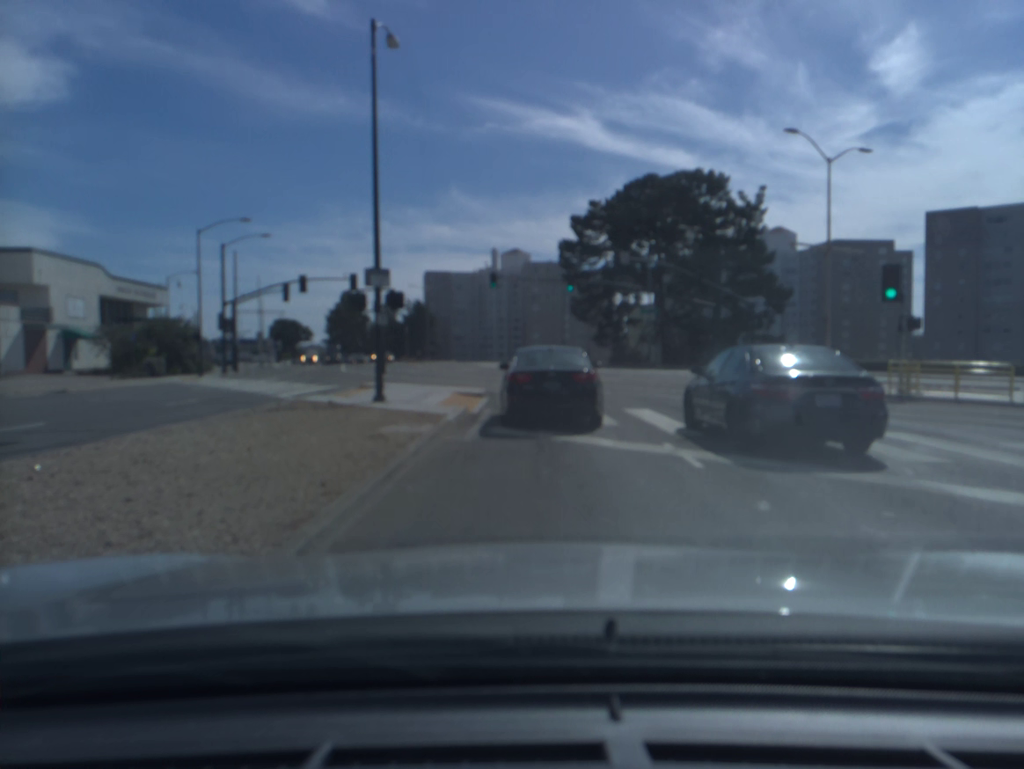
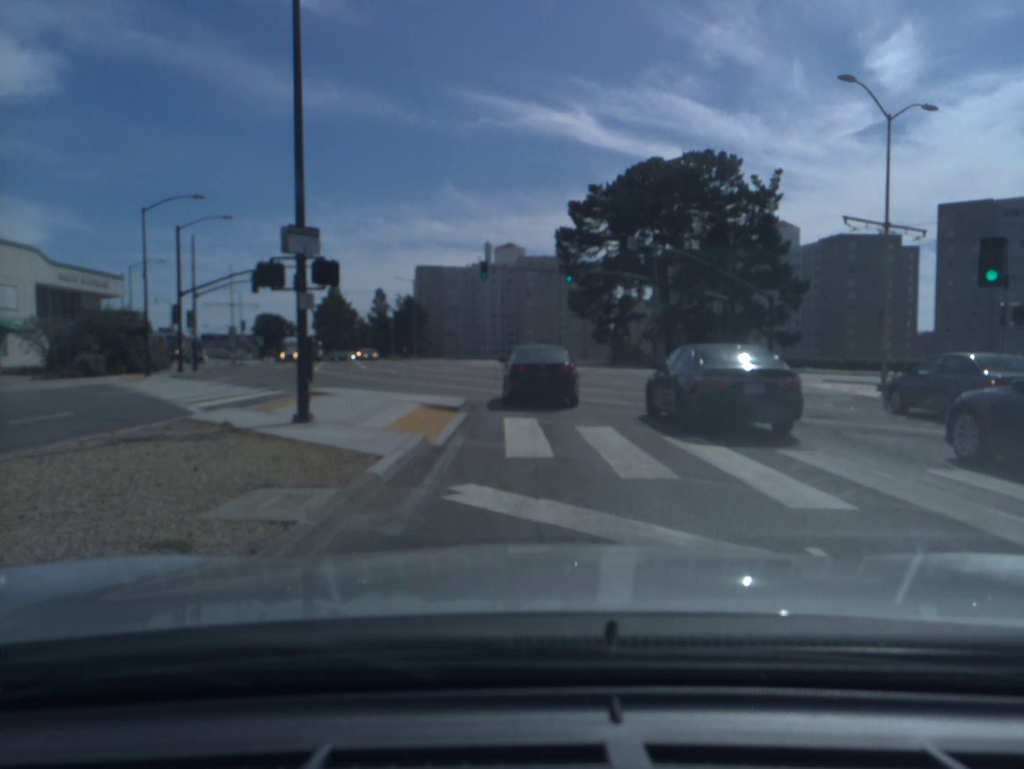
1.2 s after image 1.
(0.0, +5.8) m; +1°
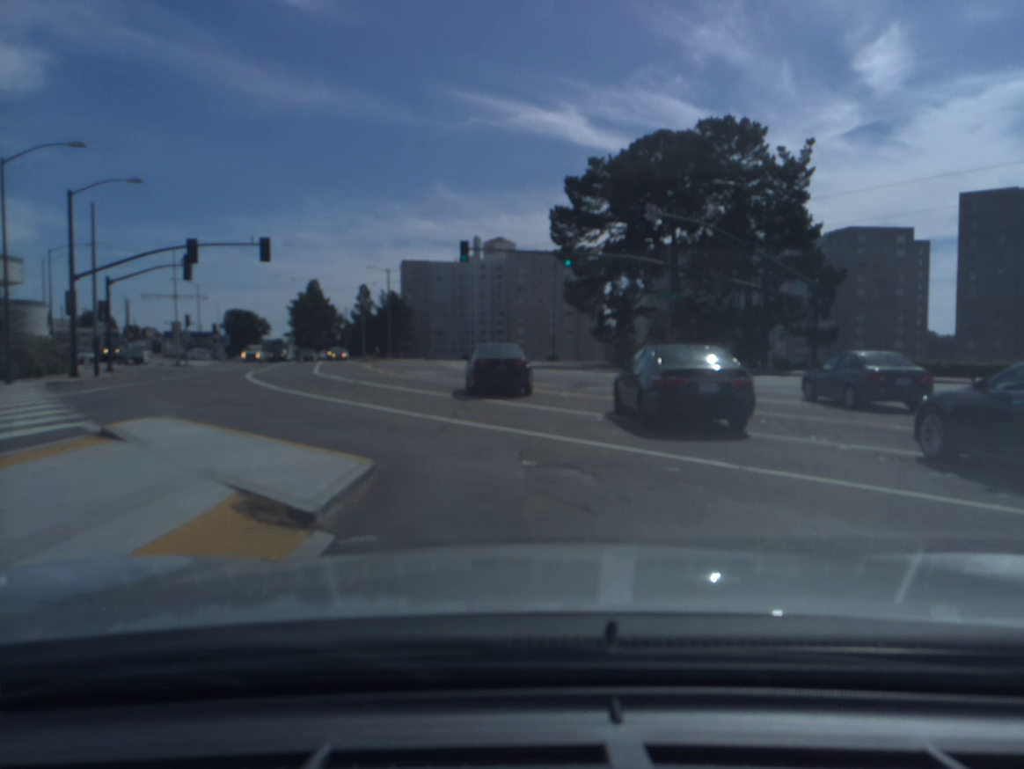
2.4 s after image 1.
(+0.1, +10.3) m; +1°
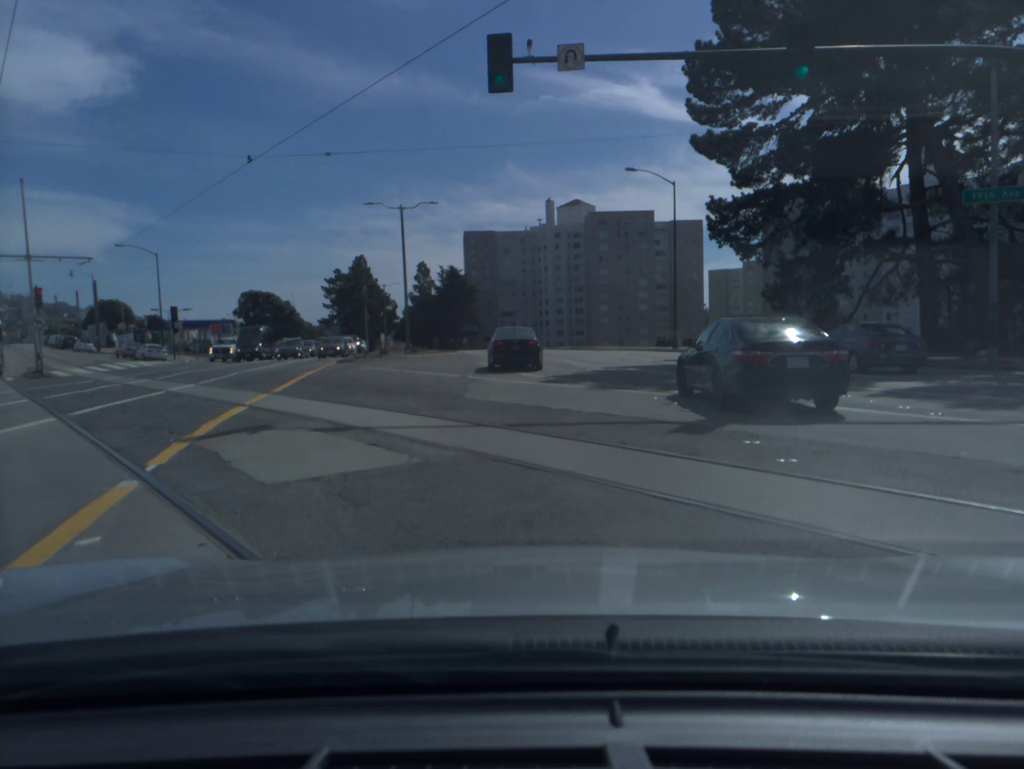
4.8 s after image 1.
(-1.5, +30.9) m; -6°
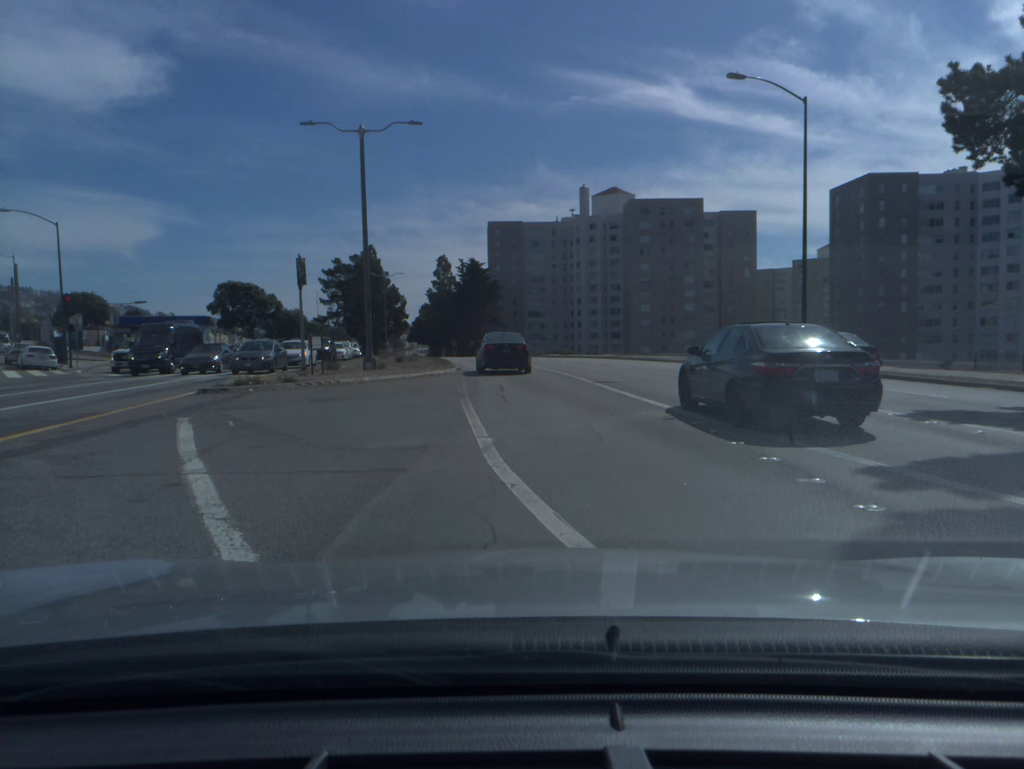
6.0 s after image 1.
(-0.3, +19.1) m; -2°
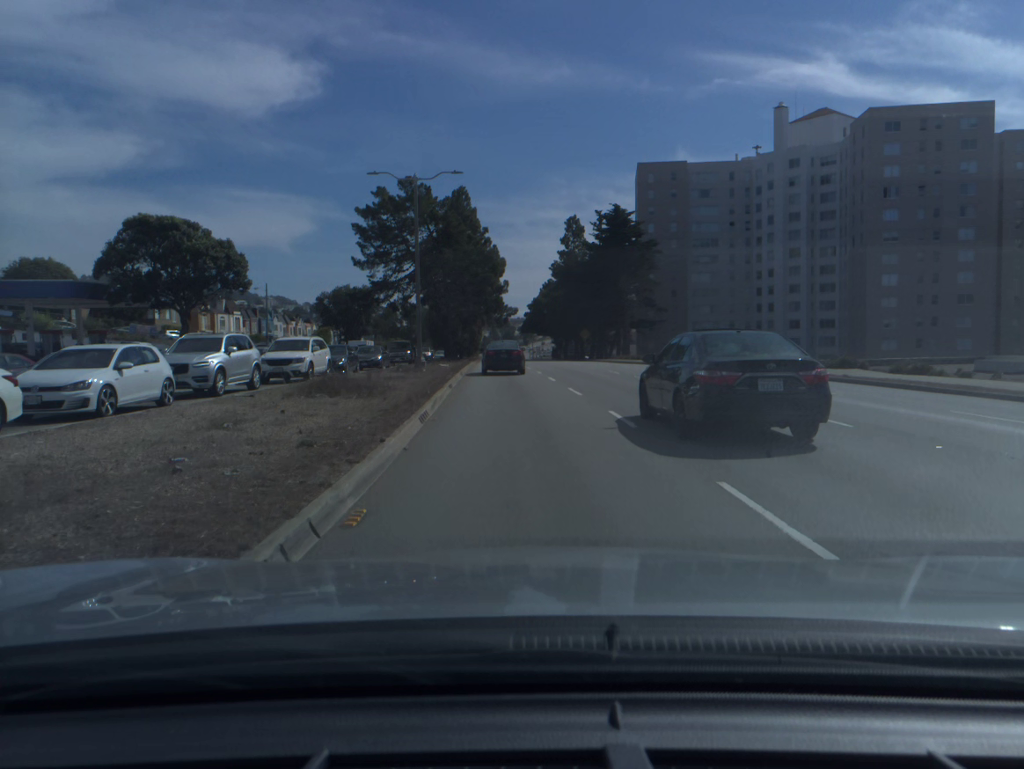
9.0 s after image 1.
(-4.2, +53.5) m; -10°
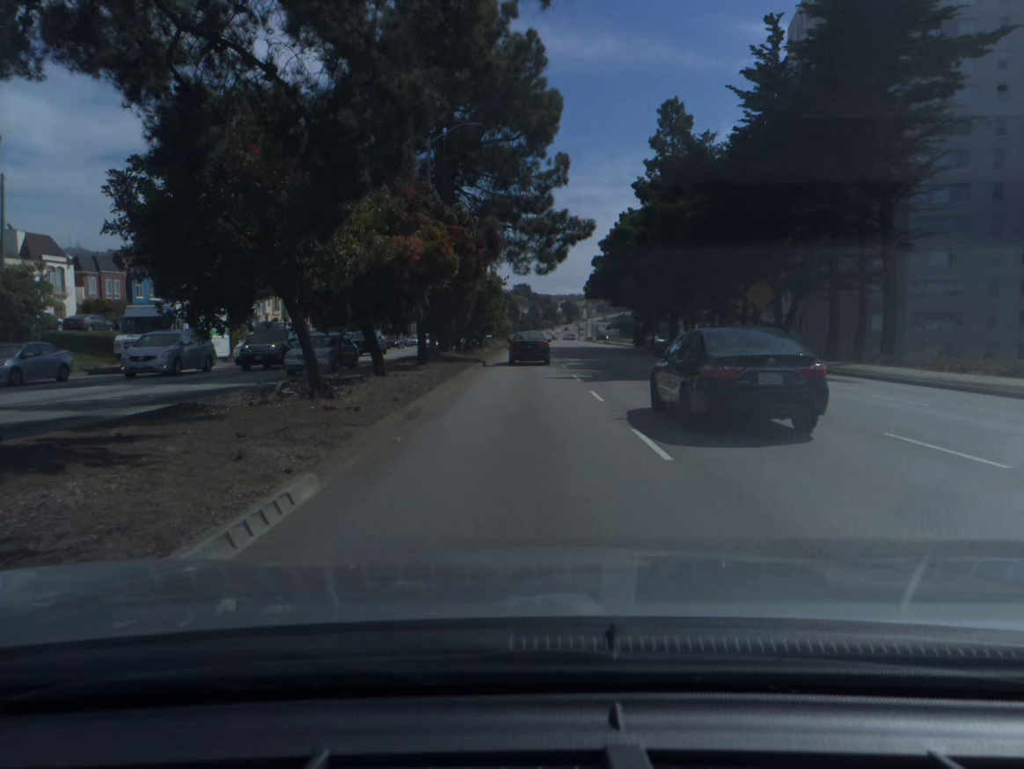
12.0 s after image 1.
(-2.2, +62.8) m; -3°
